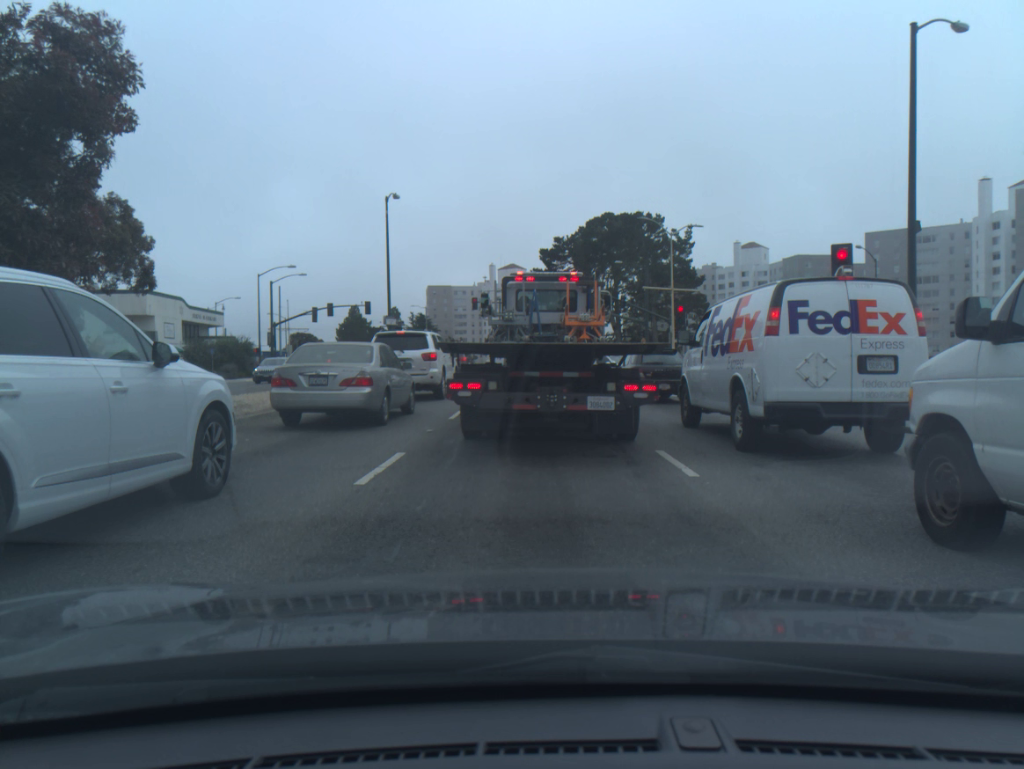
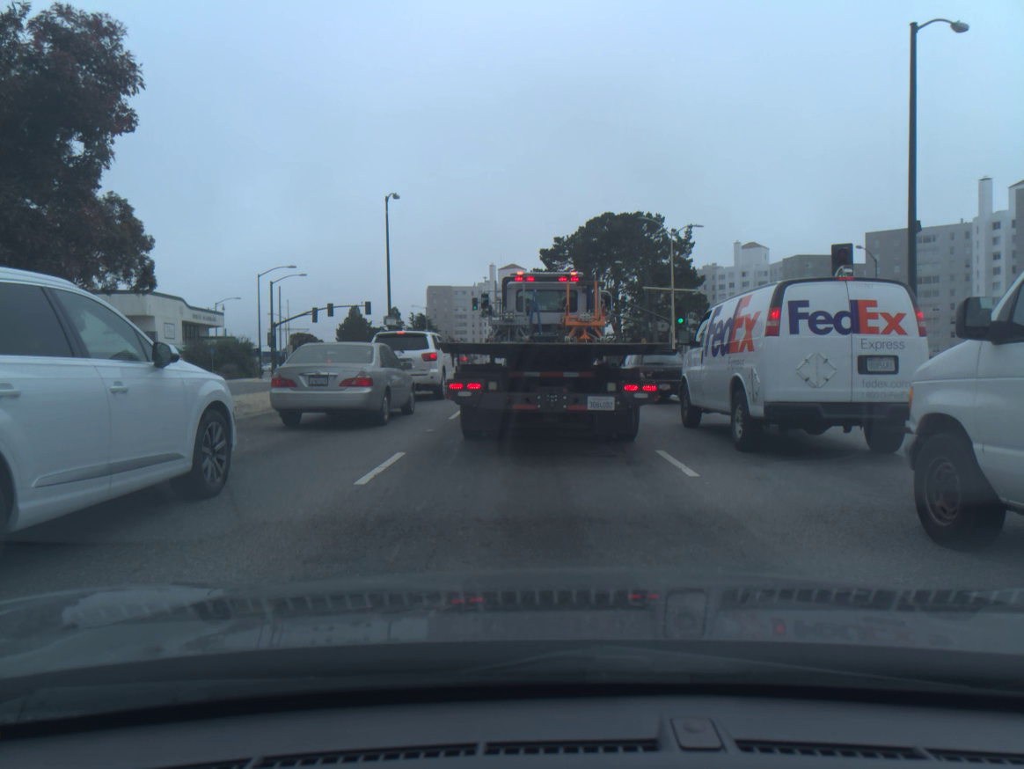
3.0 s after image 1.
(0.0, 0.0) m; 0°
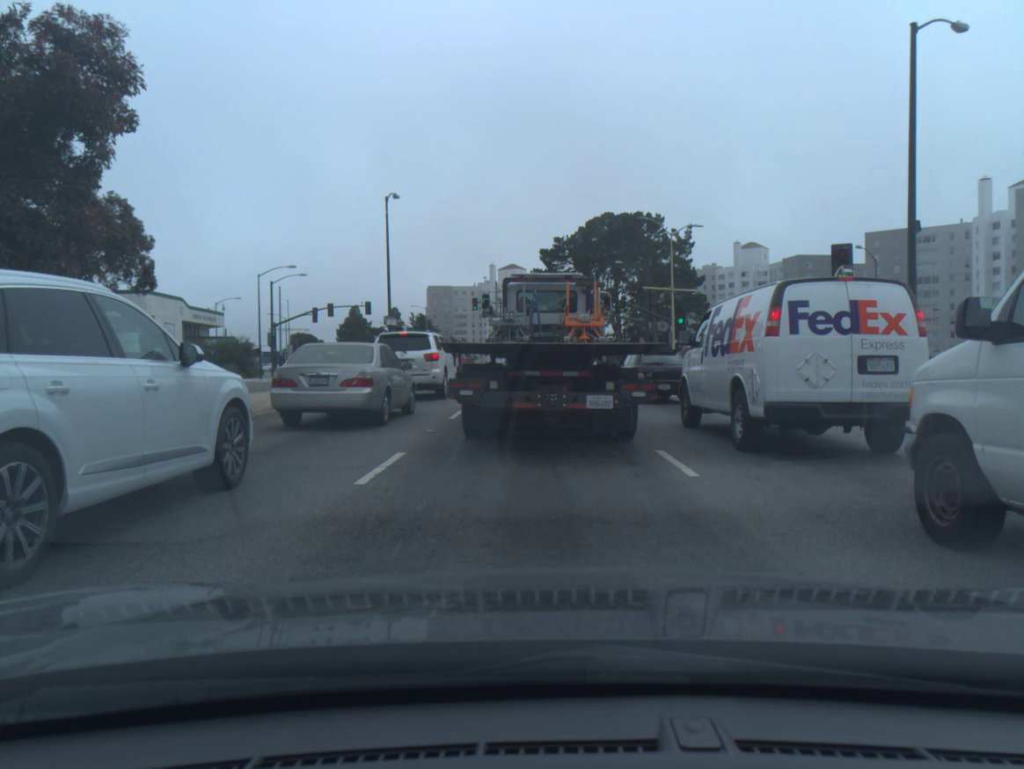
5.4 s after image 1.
(0.0, 0.0) m; 0°
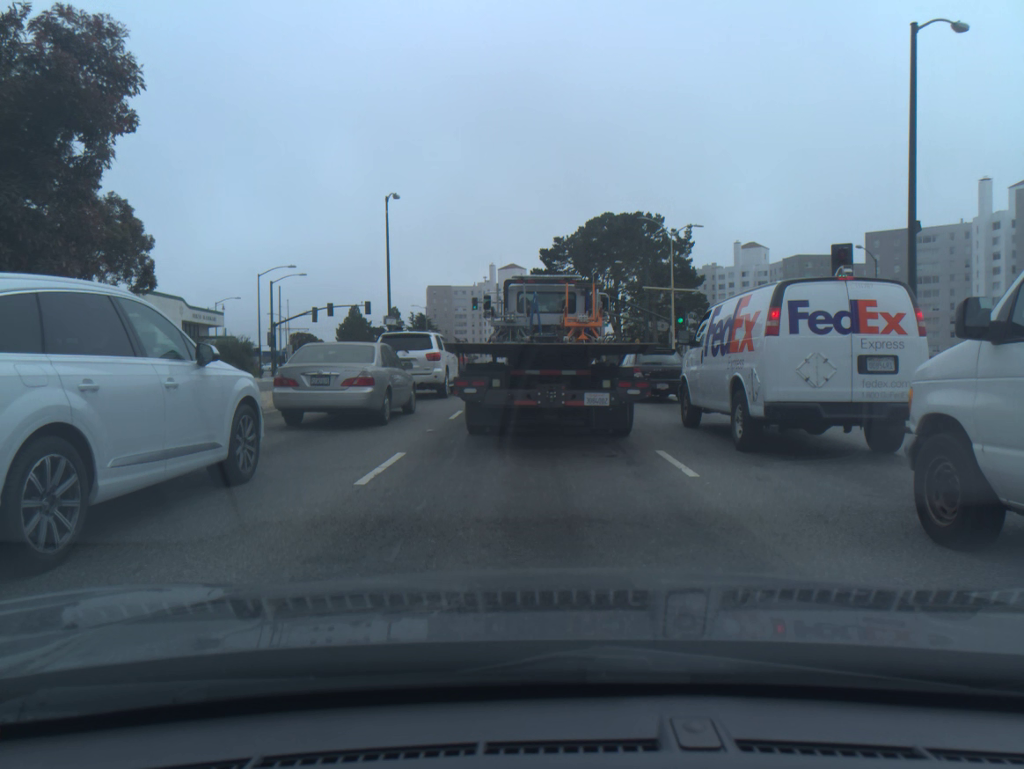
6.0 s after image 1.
(0.0, 0.0) m; 0°
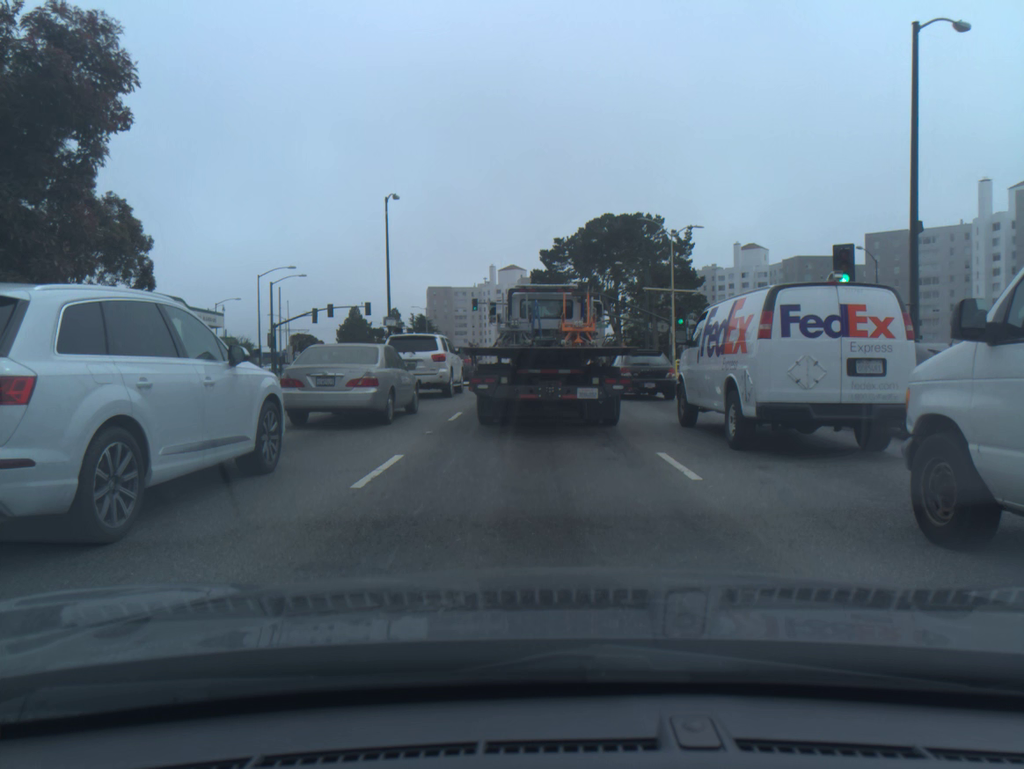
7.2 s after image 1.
(0.0, +0.1) m; 0°
